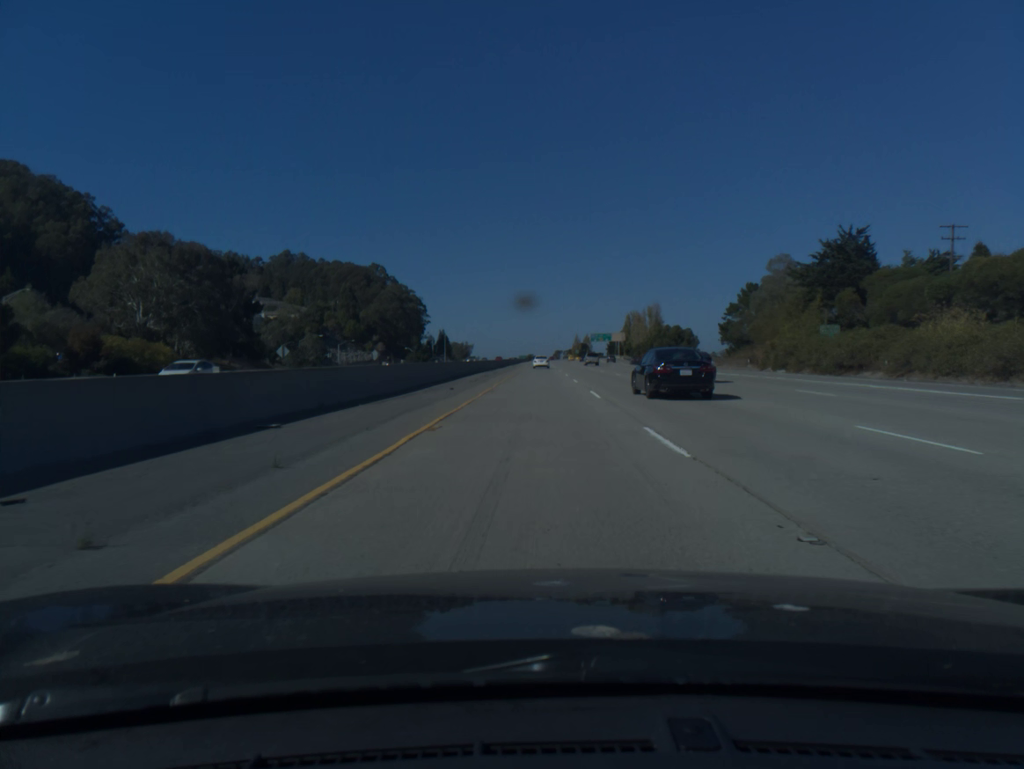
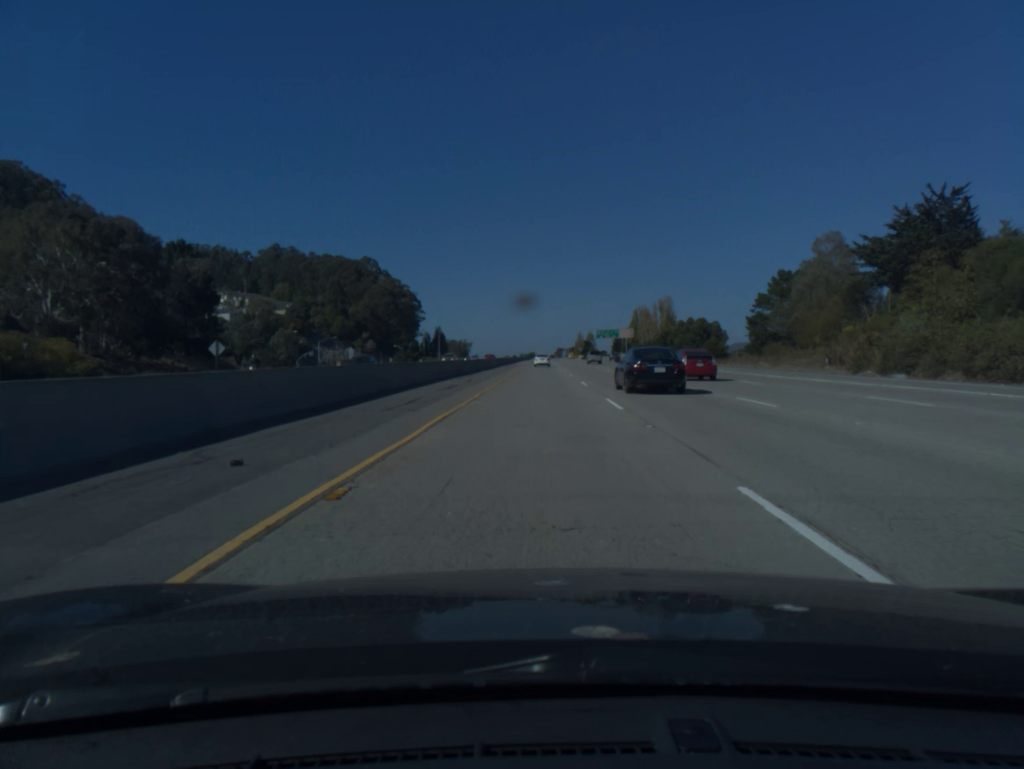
(0.0, +20.8) m; 0°
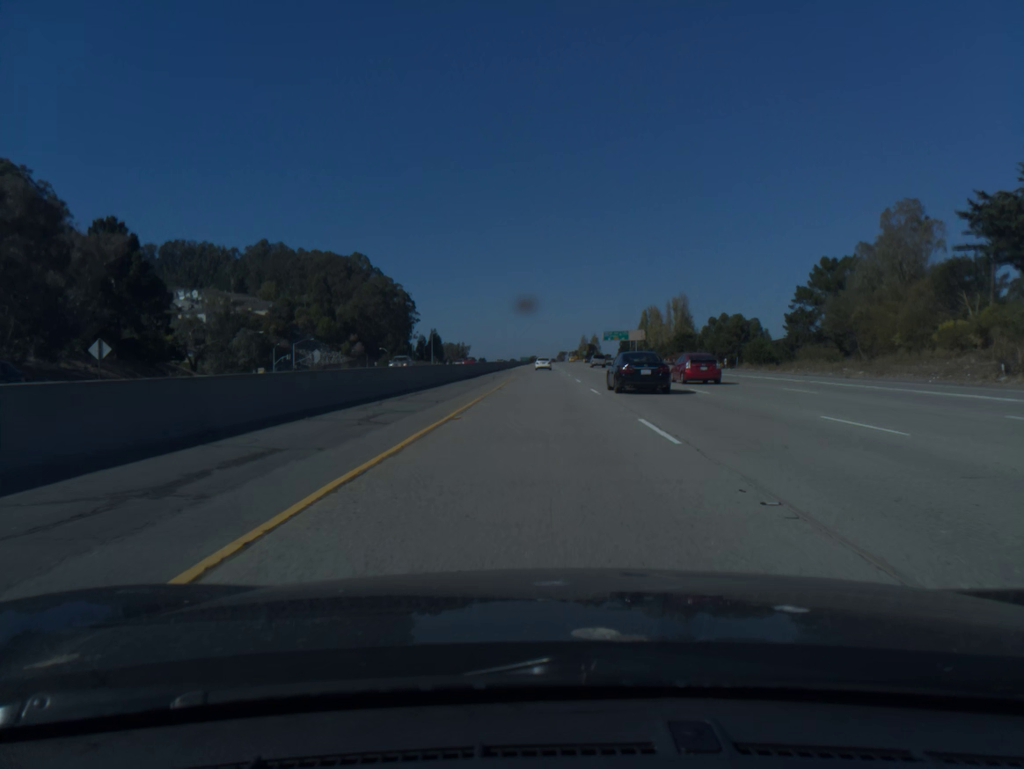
(0.0, +20.9) m; 0°
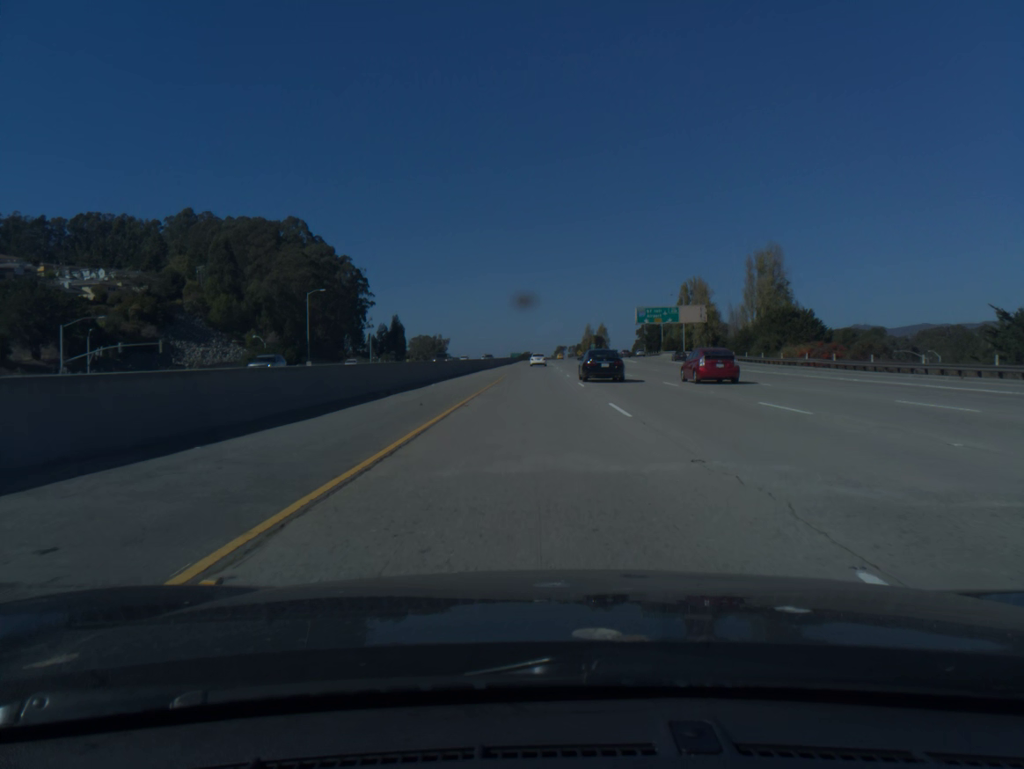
(+0.3, +83.9) m; 0°
